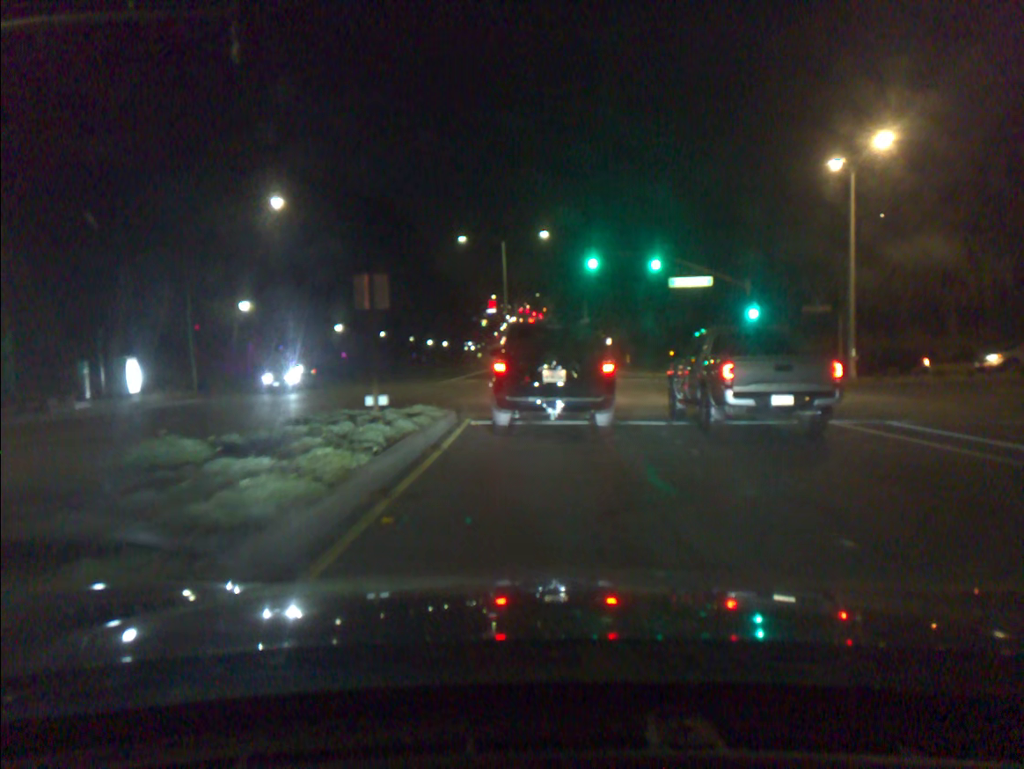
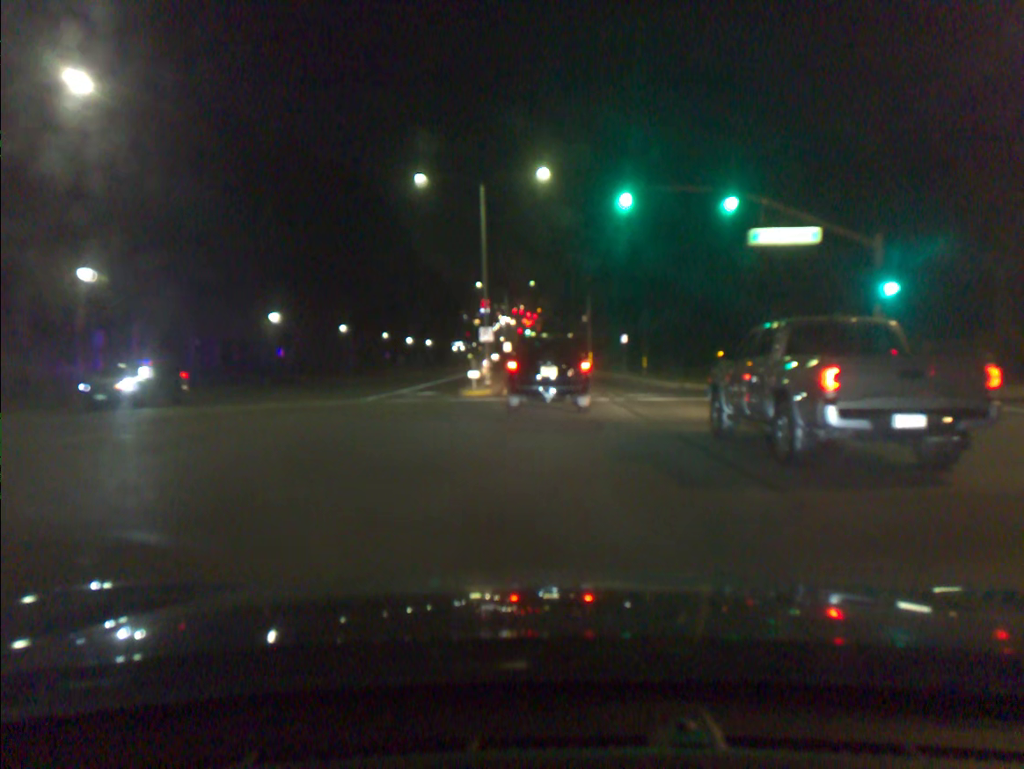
(-0.2, +17.8) m; -1°
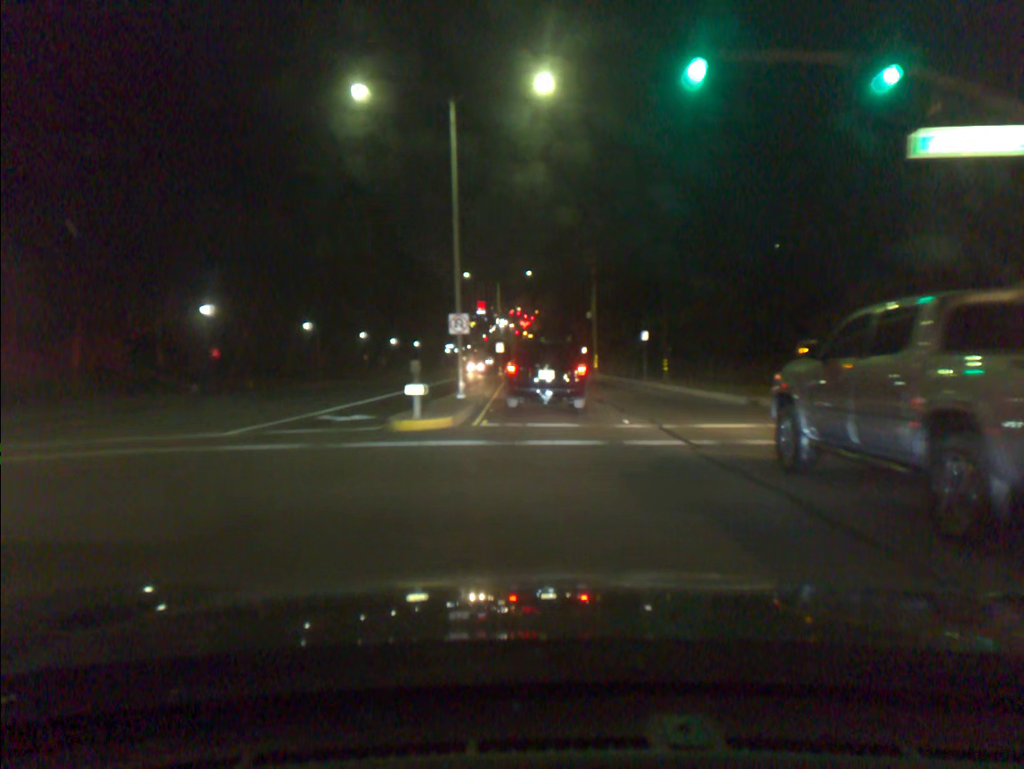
(+0.1, +11.9) m; 0°
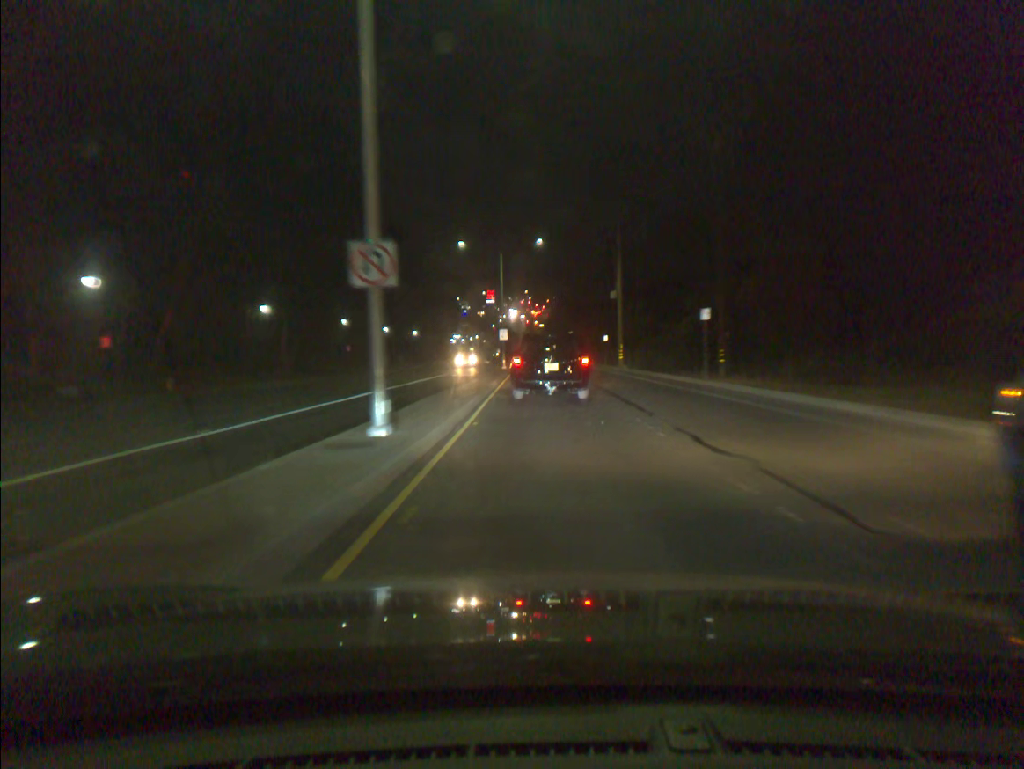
(-0.1, +13.7) m; -1°
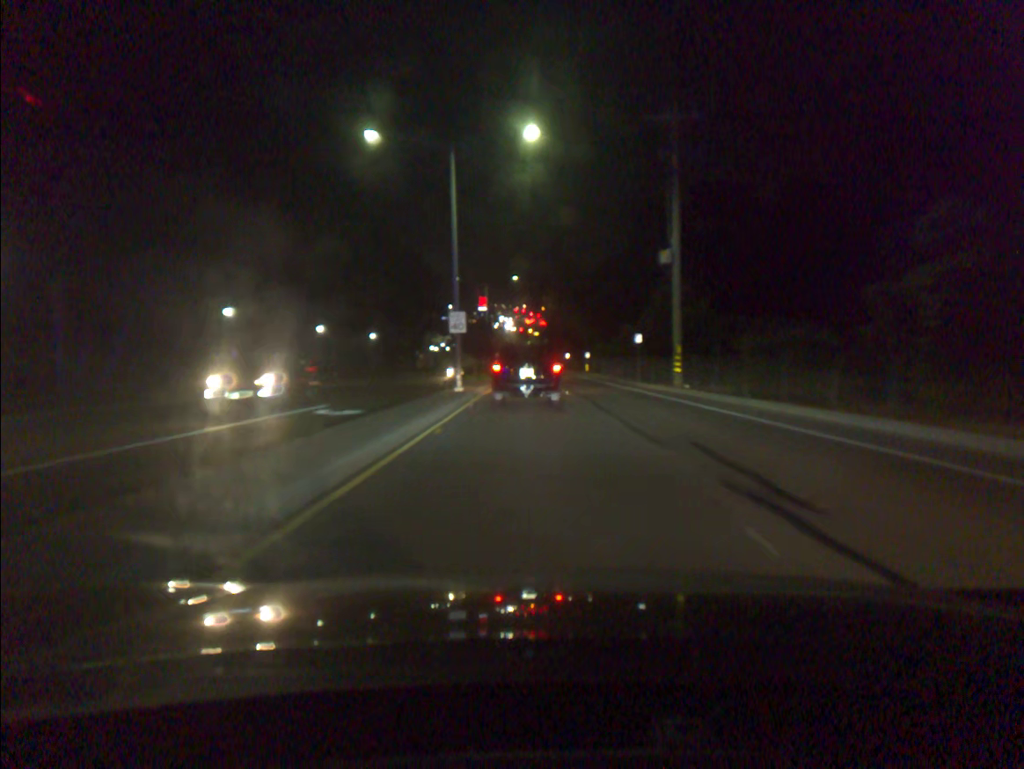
(+0.3, +30.0) m; 0°
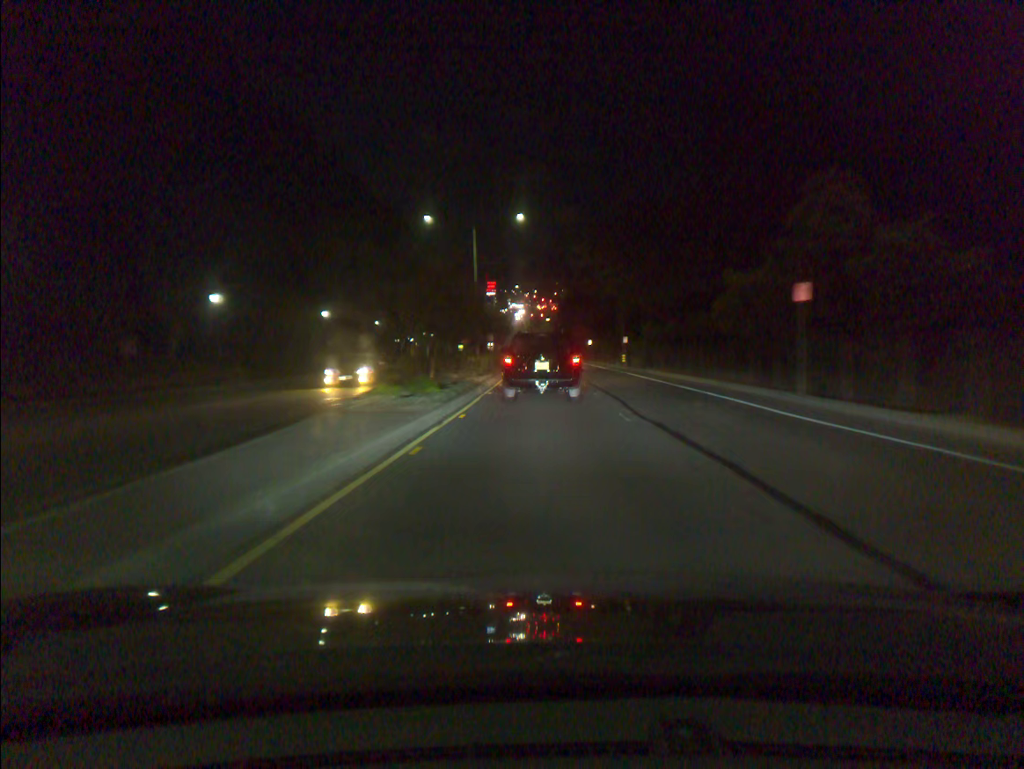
(-0.2, +27.4) m; -1°
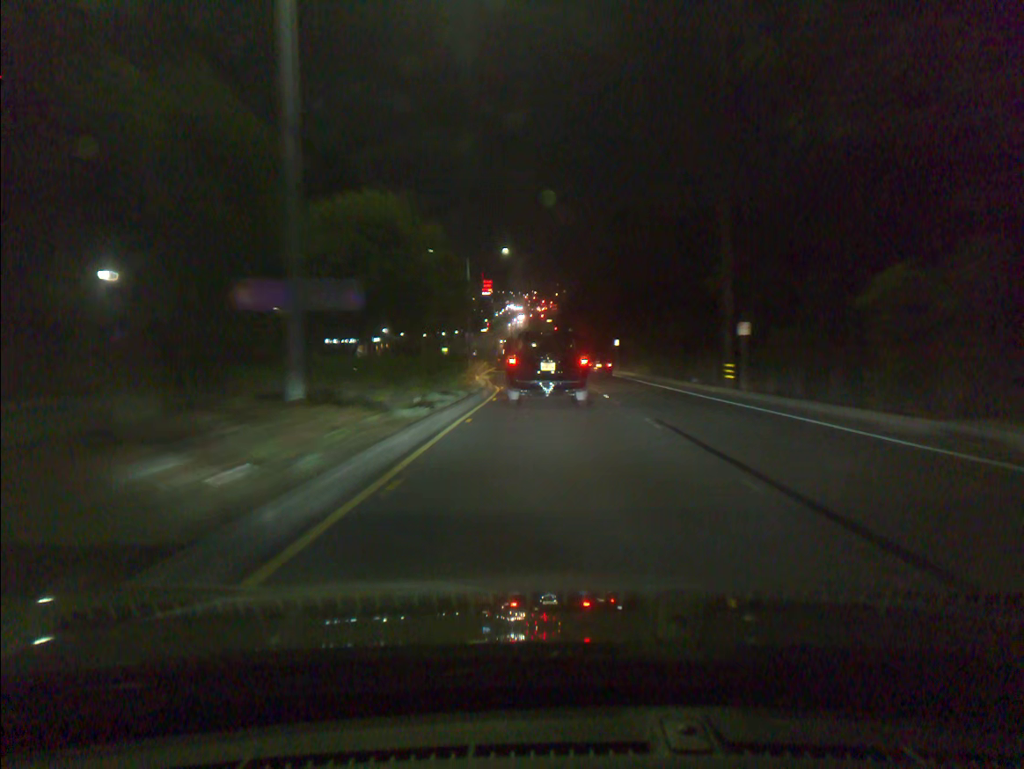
(+0.1, +37.7) m; 0°
